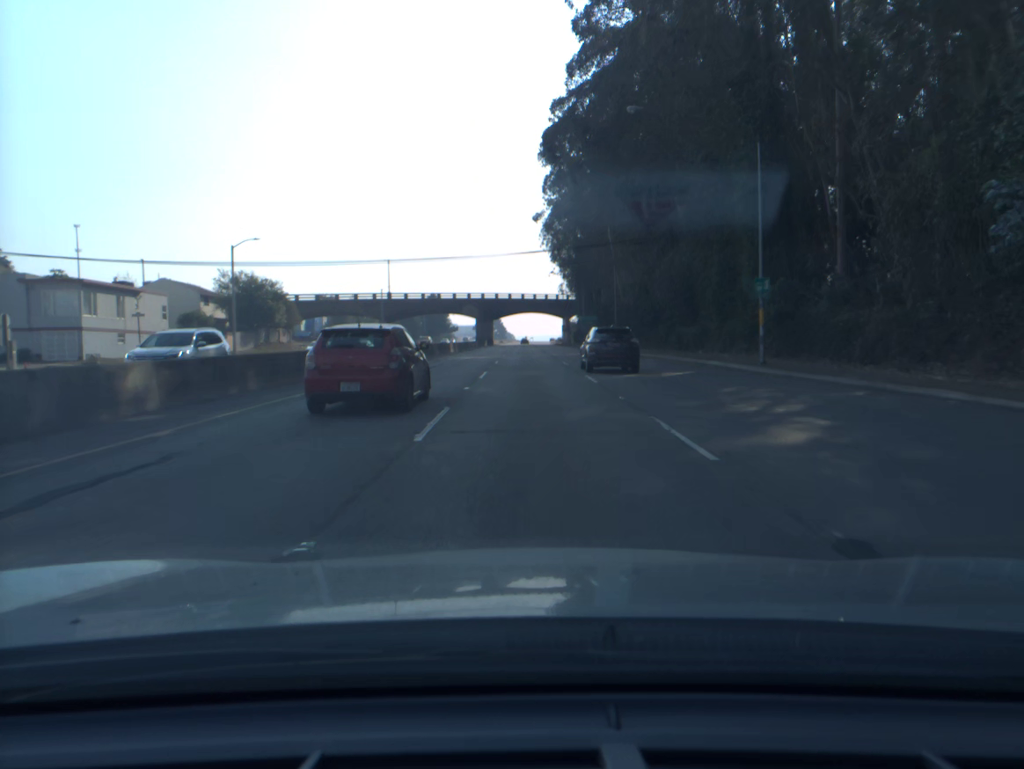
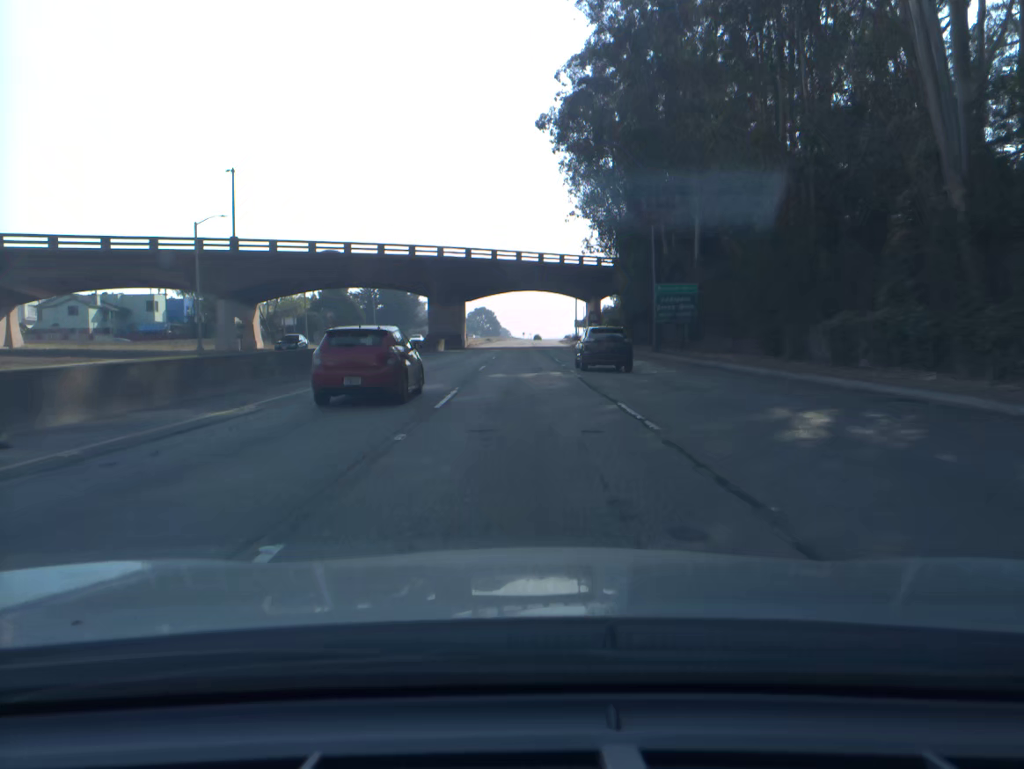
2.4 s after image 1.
(+0.3, +68.9) m; 0°
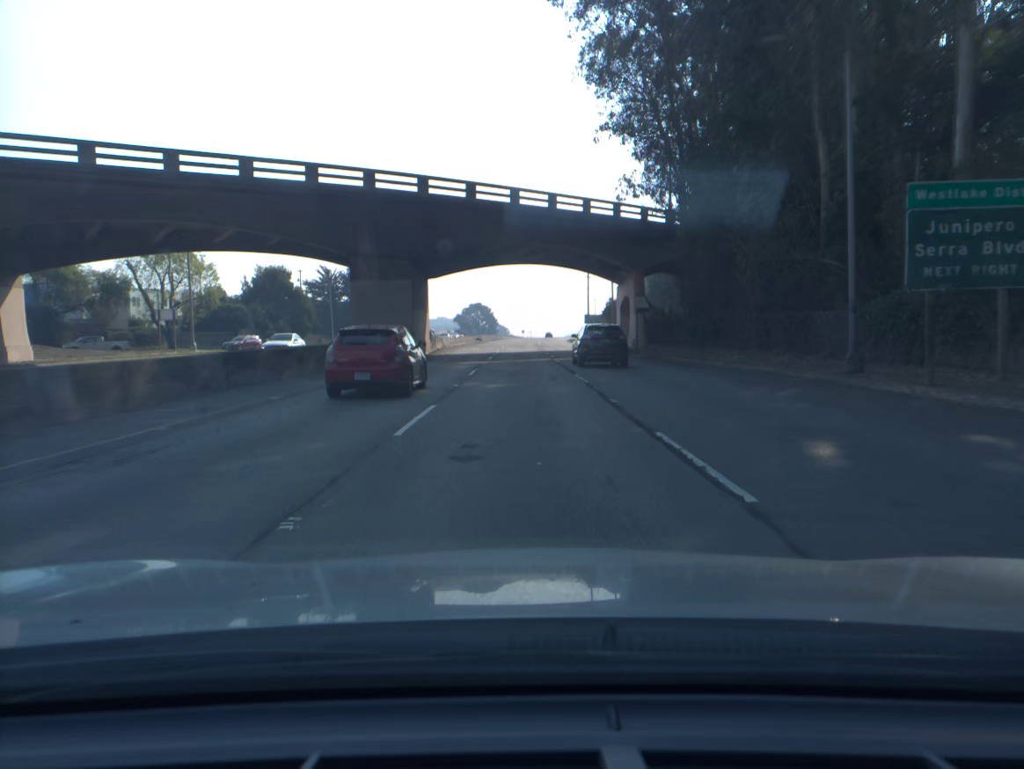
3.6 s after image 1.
(-0.1, +34.2) m; 0°
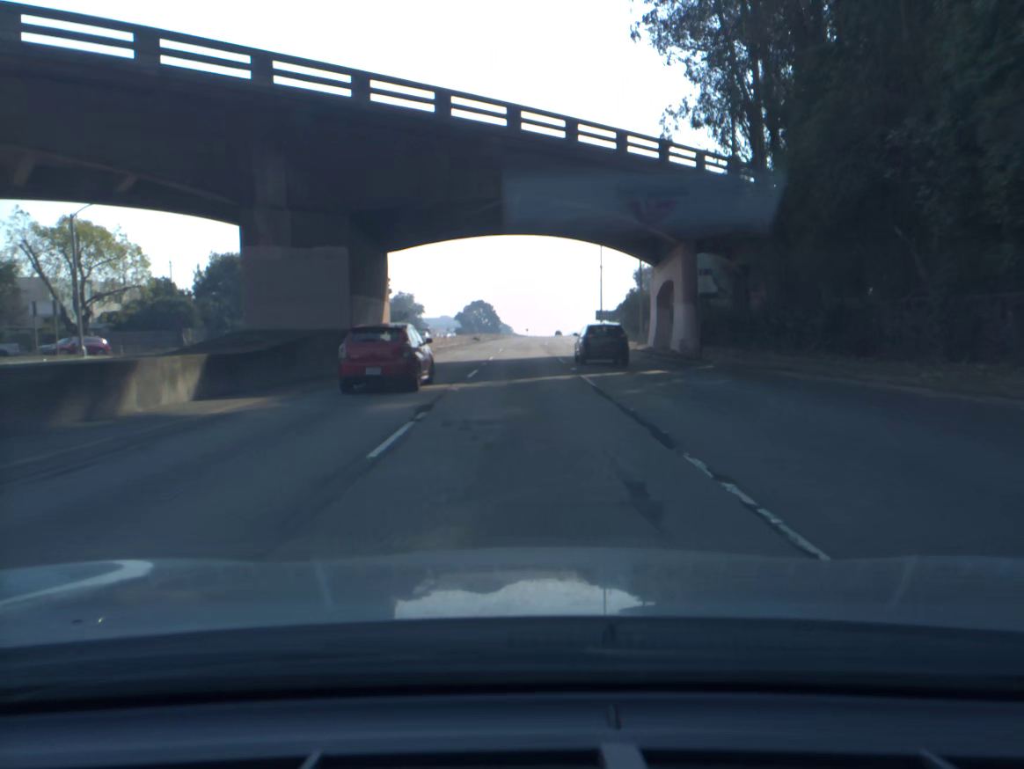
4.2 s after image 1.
(0.0, +17.0) m; 0°
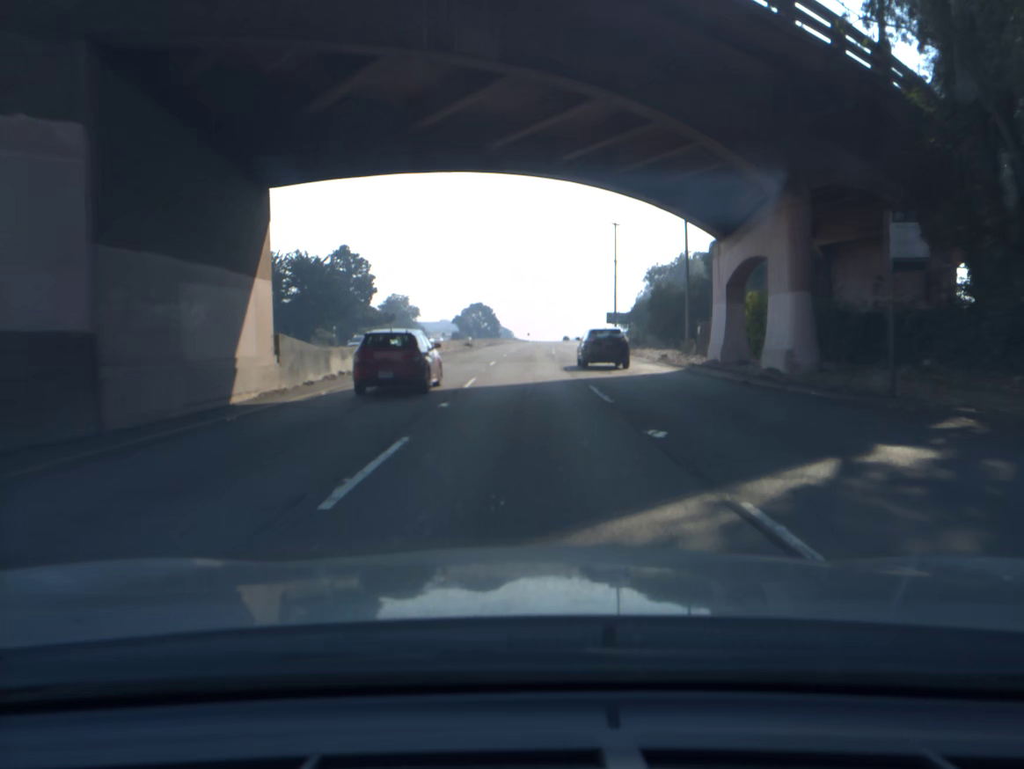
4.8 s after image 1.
(0.0, +16.9) m; 0°
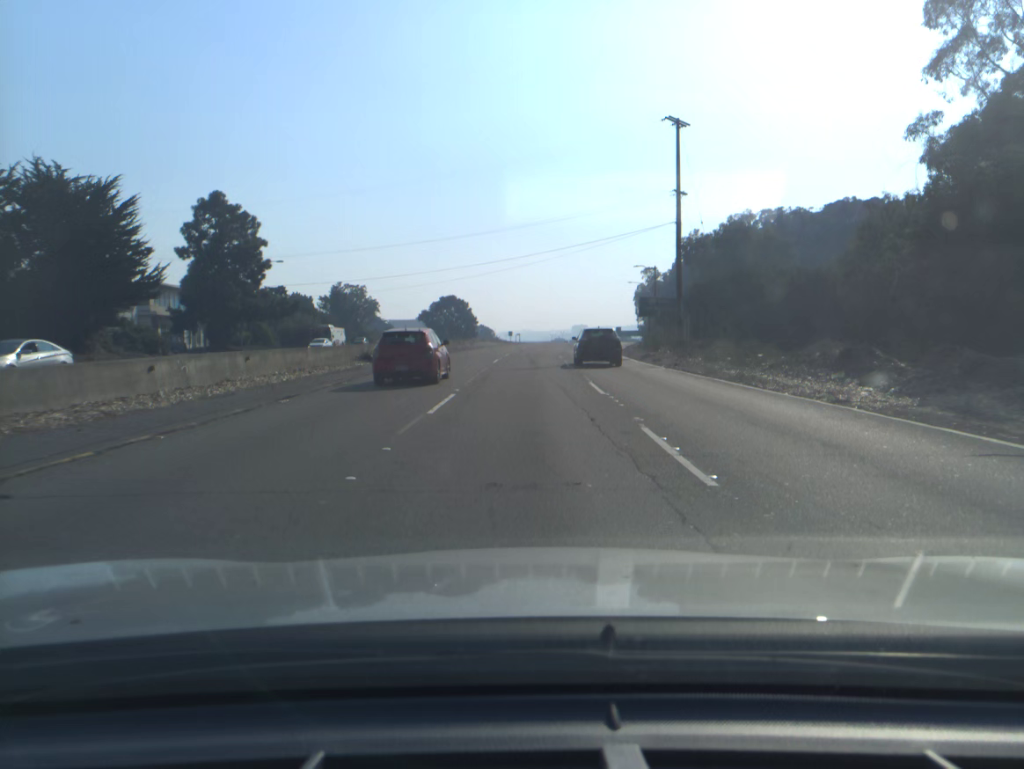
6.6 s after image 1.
(+0.3, +50.8) m; +1°
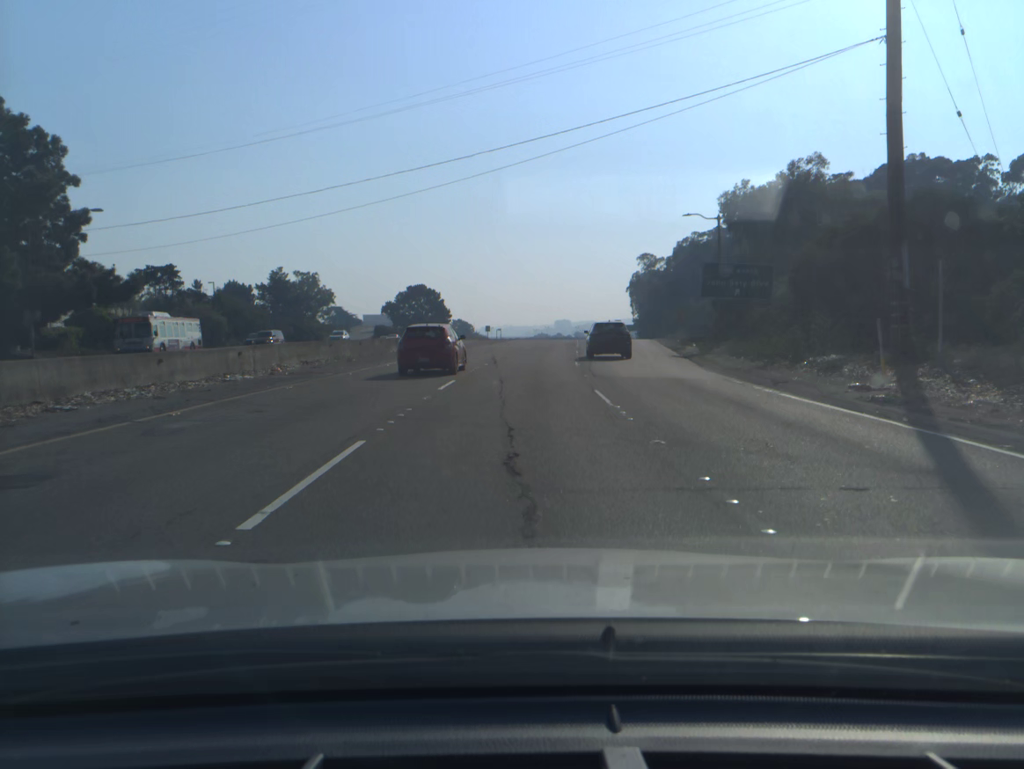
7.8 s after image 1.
(+0.3, +33.5) m; +1°
